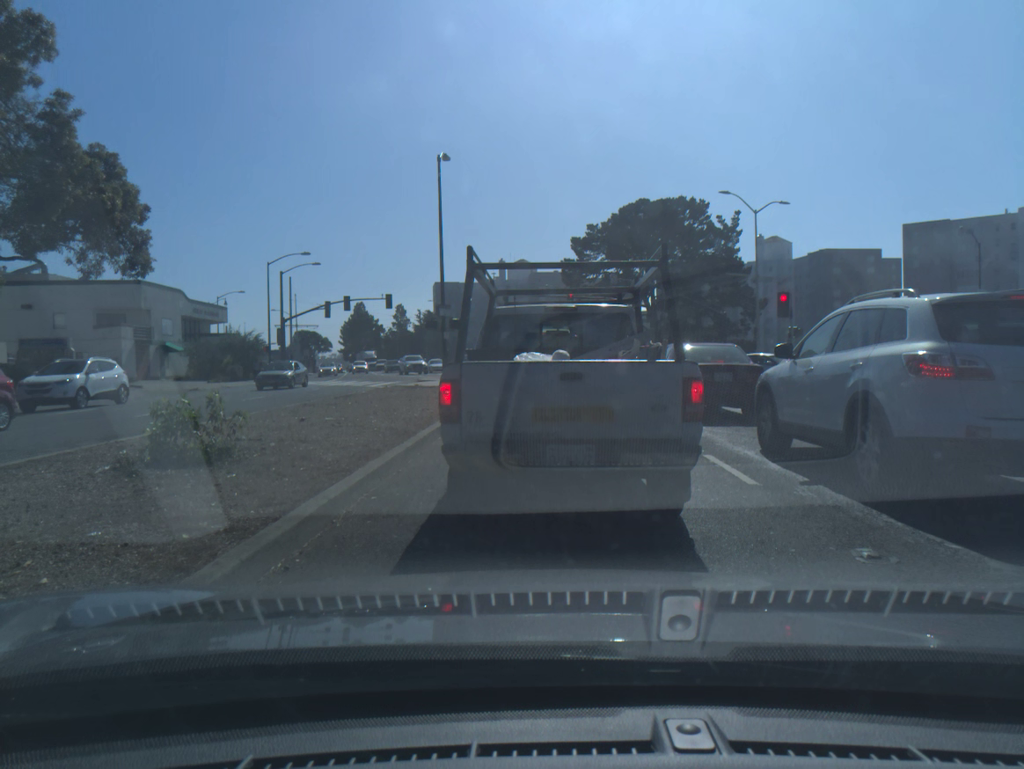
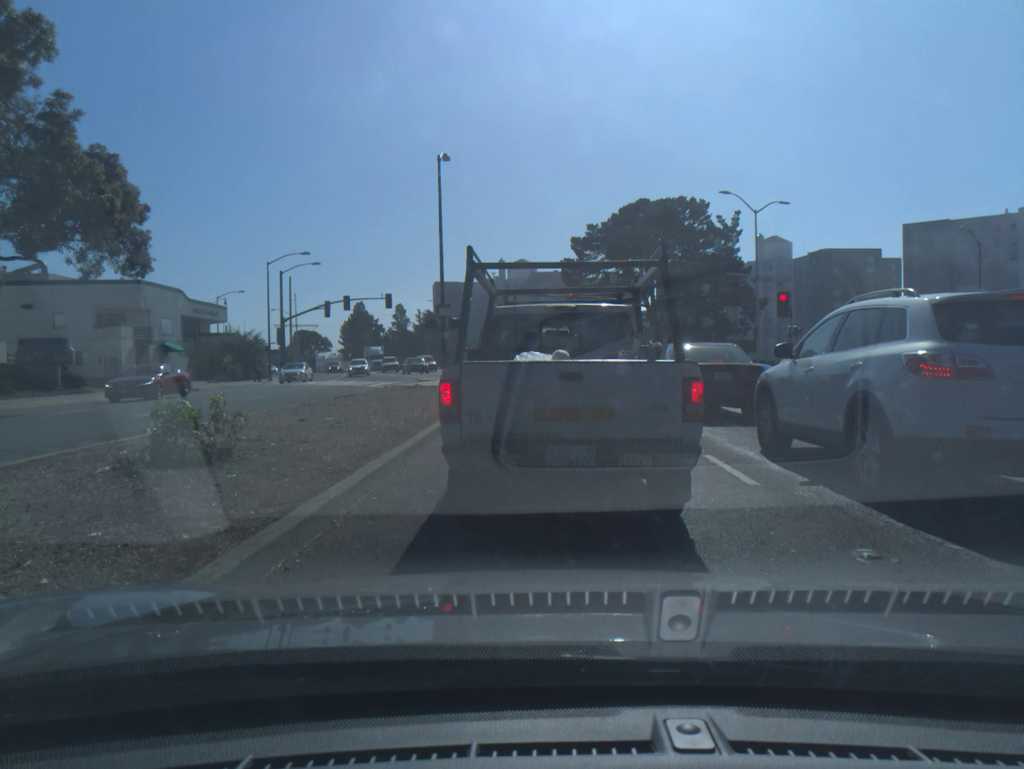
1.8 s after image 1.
(0.0, 0.0) m; 0°
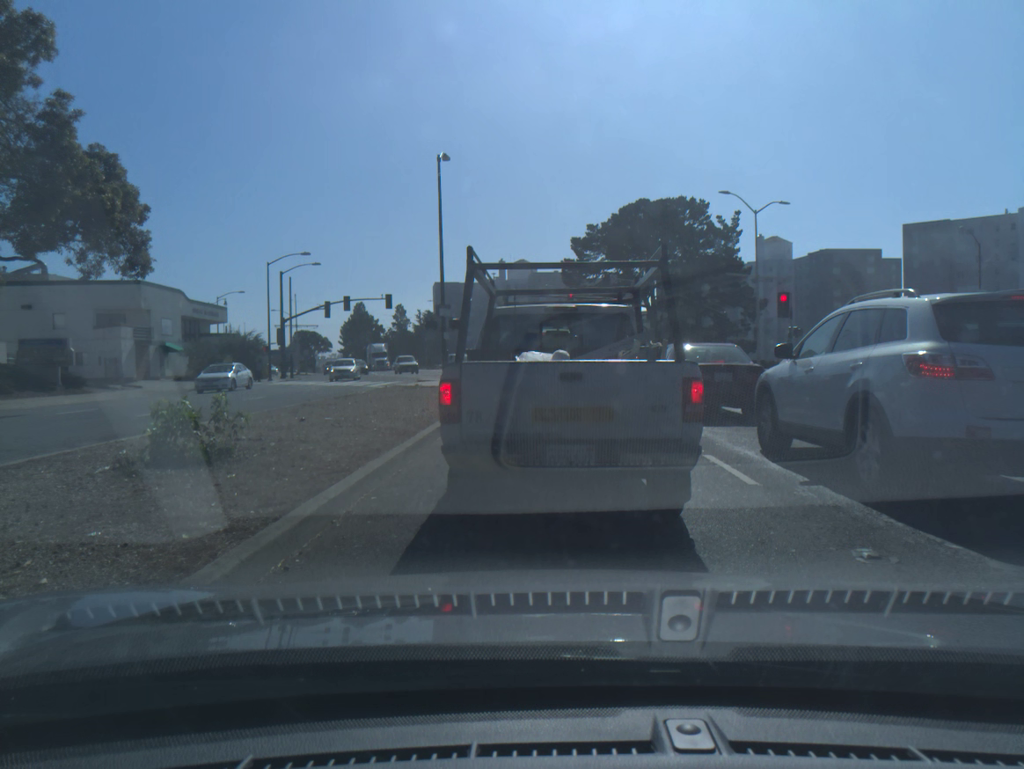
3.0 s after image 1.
(0.0, 0.0) m; 0°
